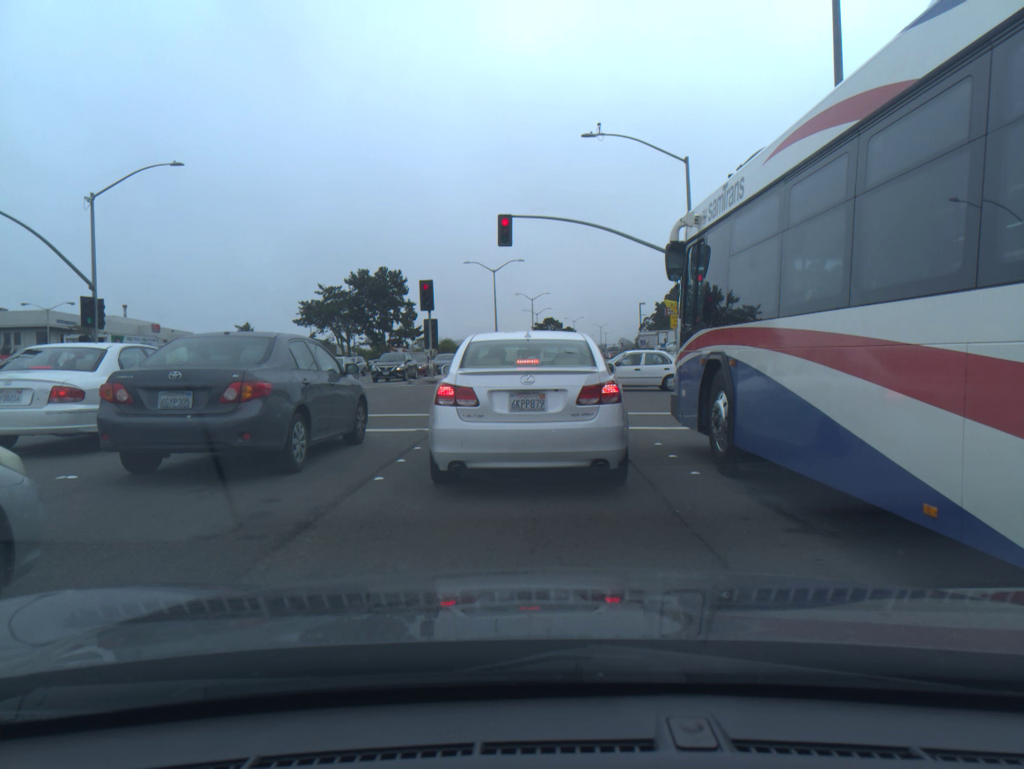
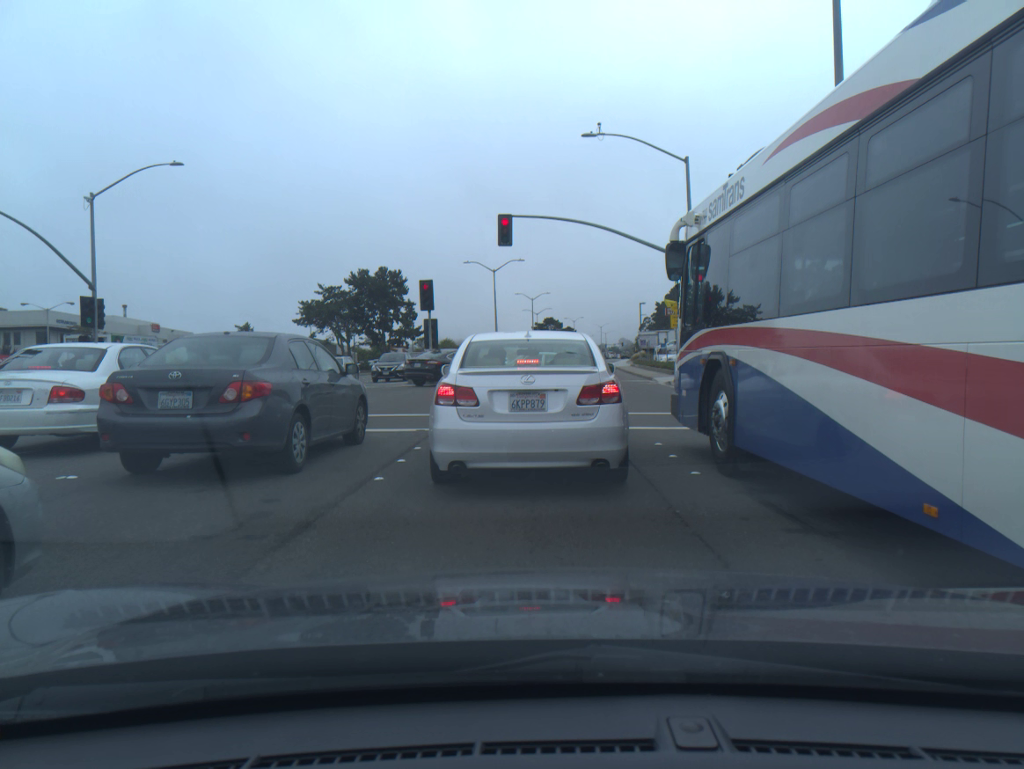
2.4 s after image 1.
(0.0, 0.0) m; 0°
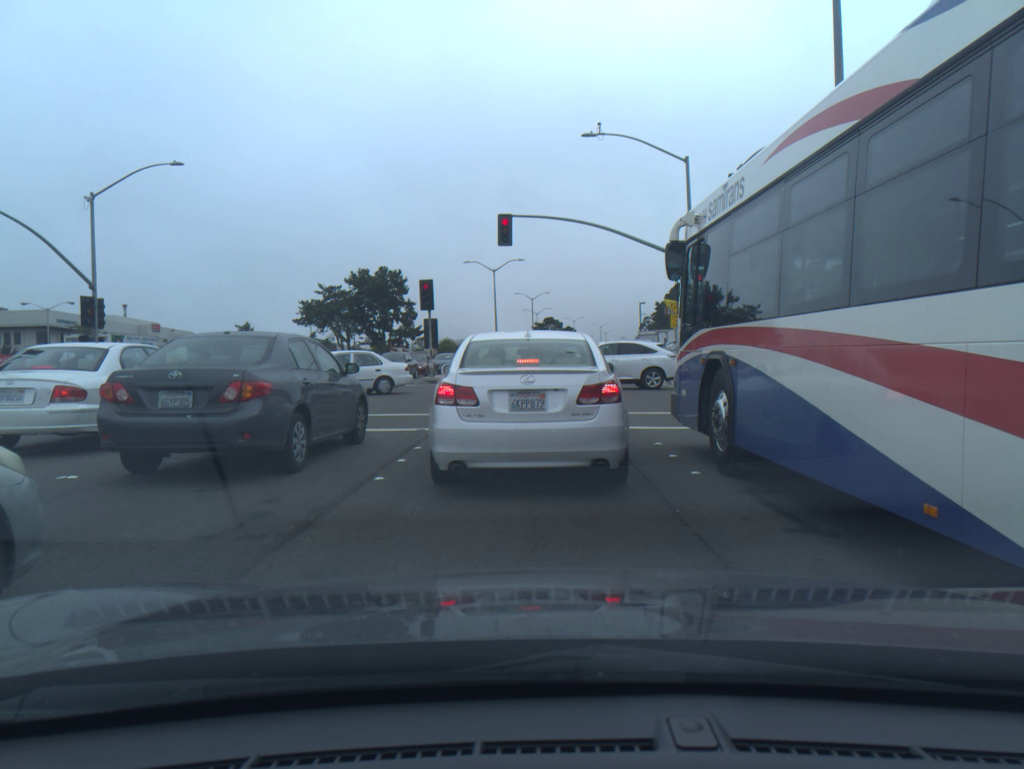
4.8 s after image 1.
(0.0, 0.0) m; 0°
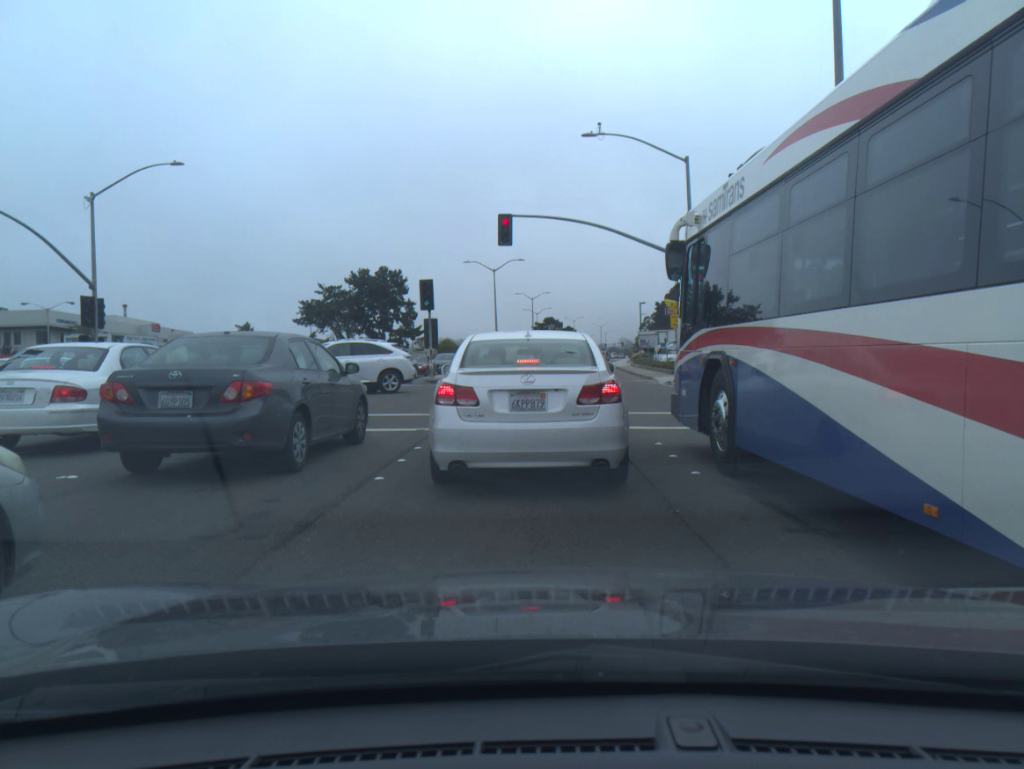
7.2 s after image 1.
(0.0, 0.0) m; 0°
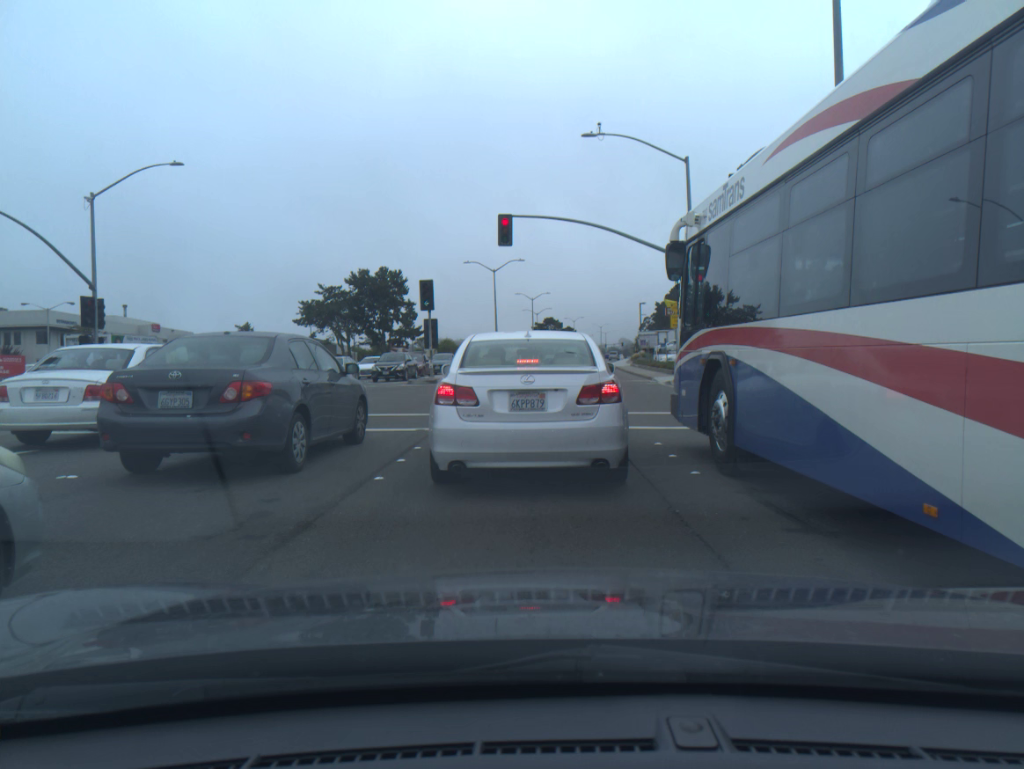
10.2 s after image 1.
(0.0, 0.0) m; 0°
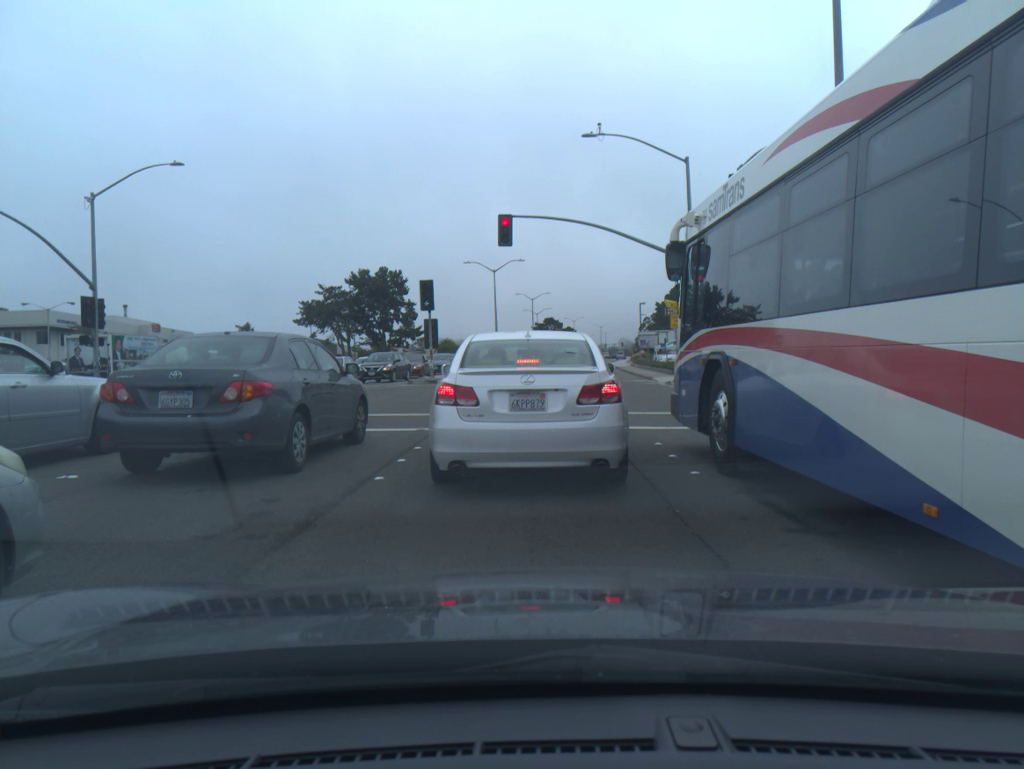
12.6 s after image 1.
(0.0, 0.0) m; 0°
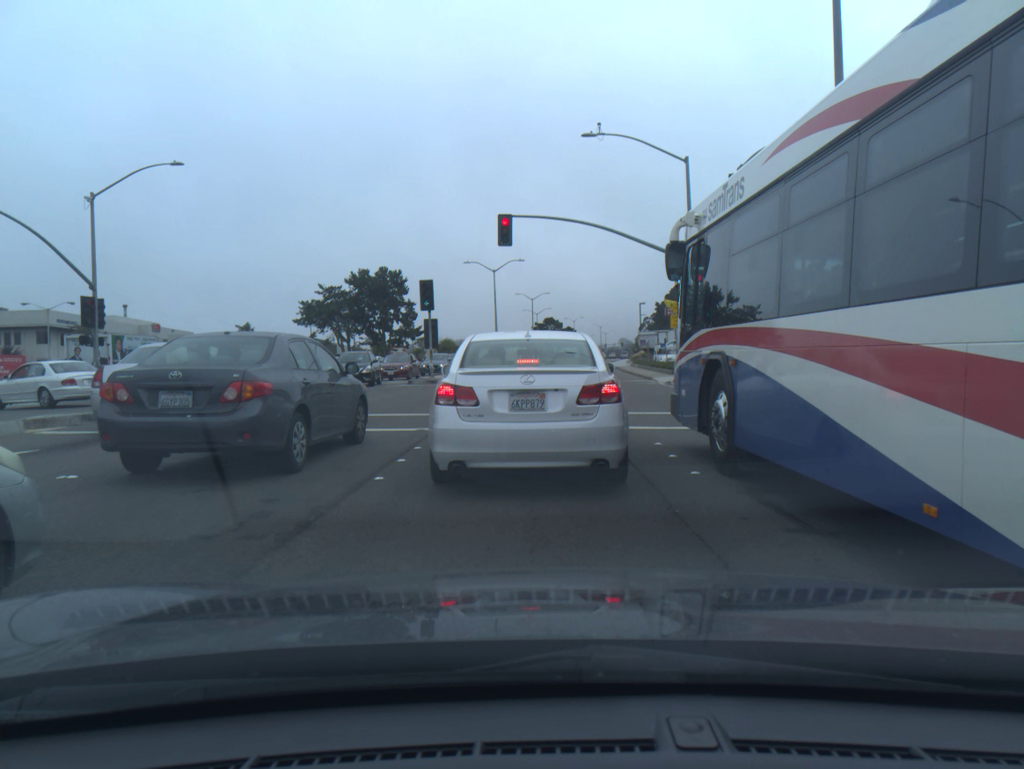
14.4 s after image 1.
(0.0, 0.0) m; 0°
